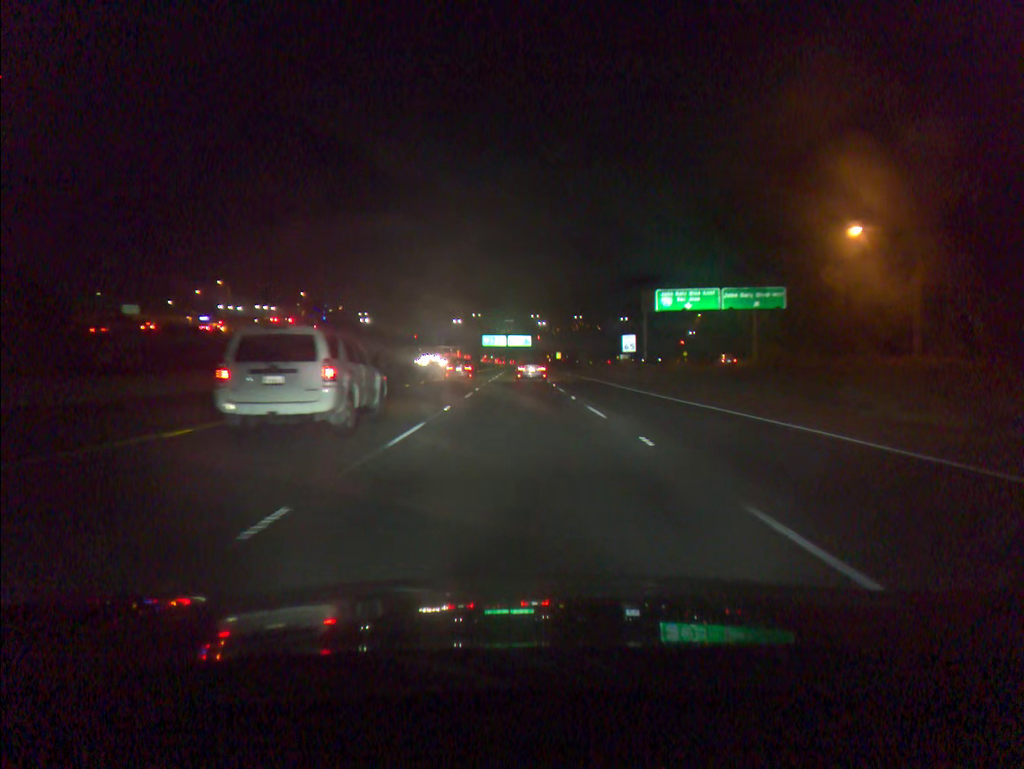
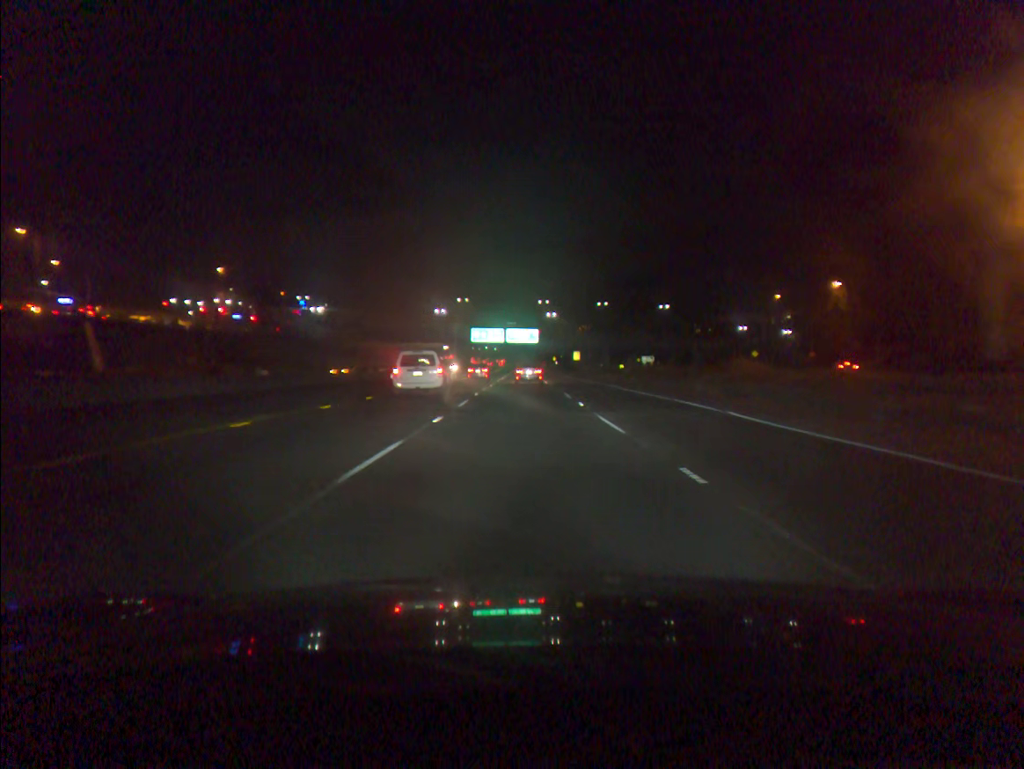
(-0.1, +62.5) m; 0°
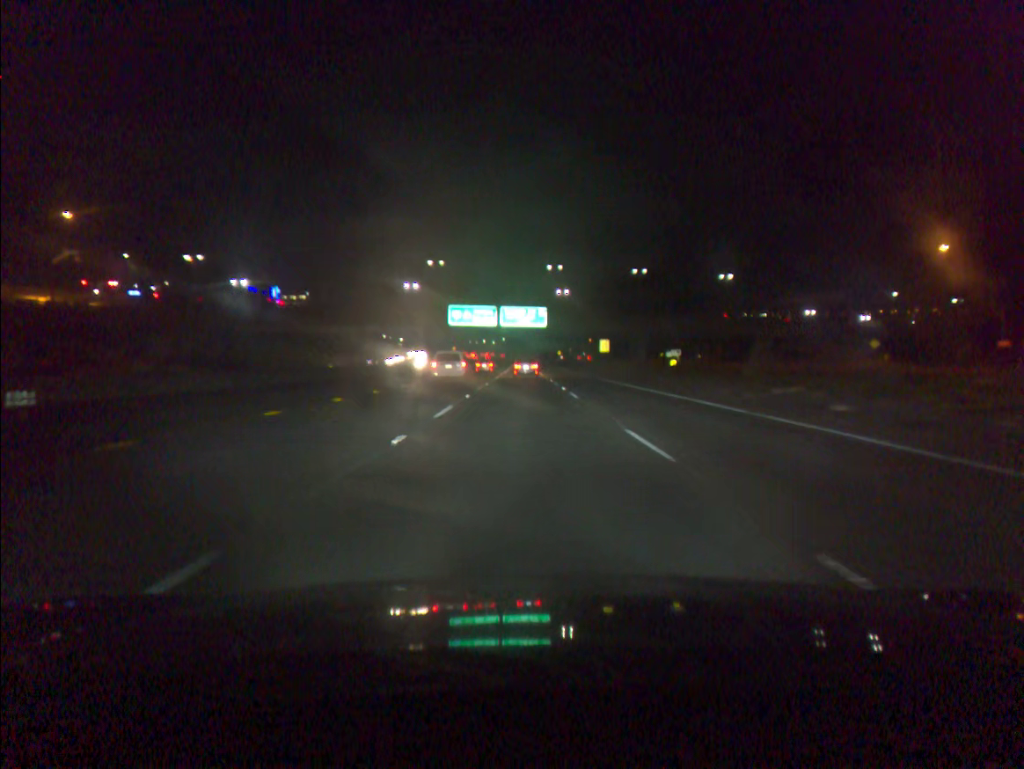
(+0.1, +51.2) m; 0°
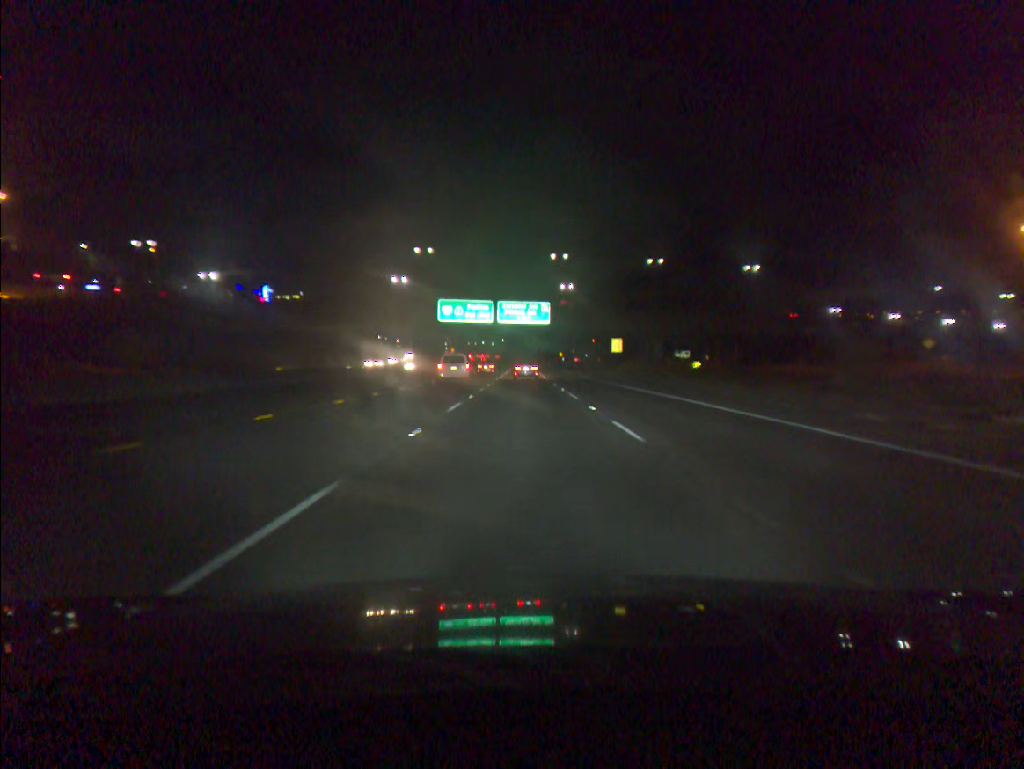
(0.0, +13.1) m; 0°
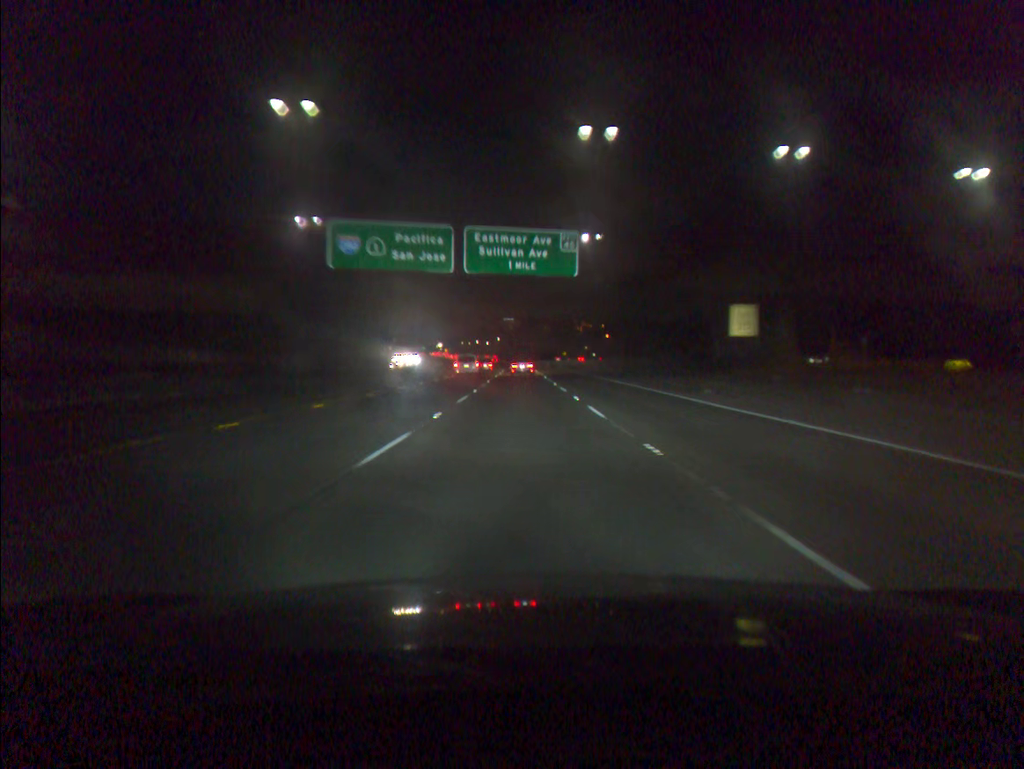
(+0.2, +53.7) m; 0°
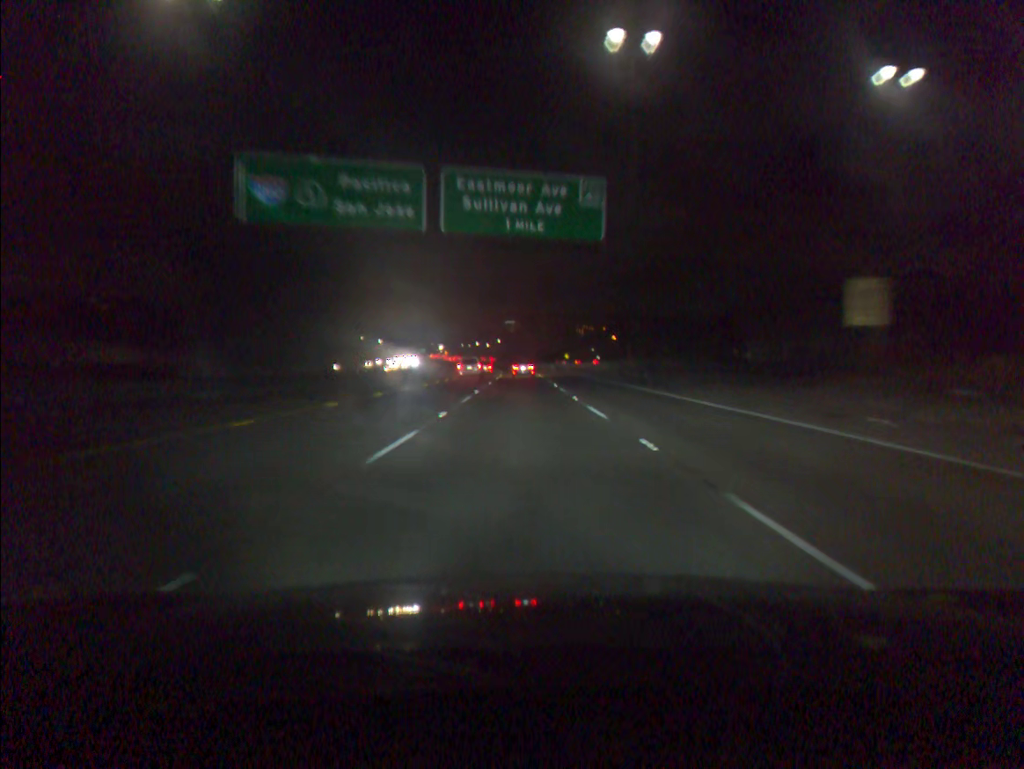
(0.0, +13.8) m; 0°
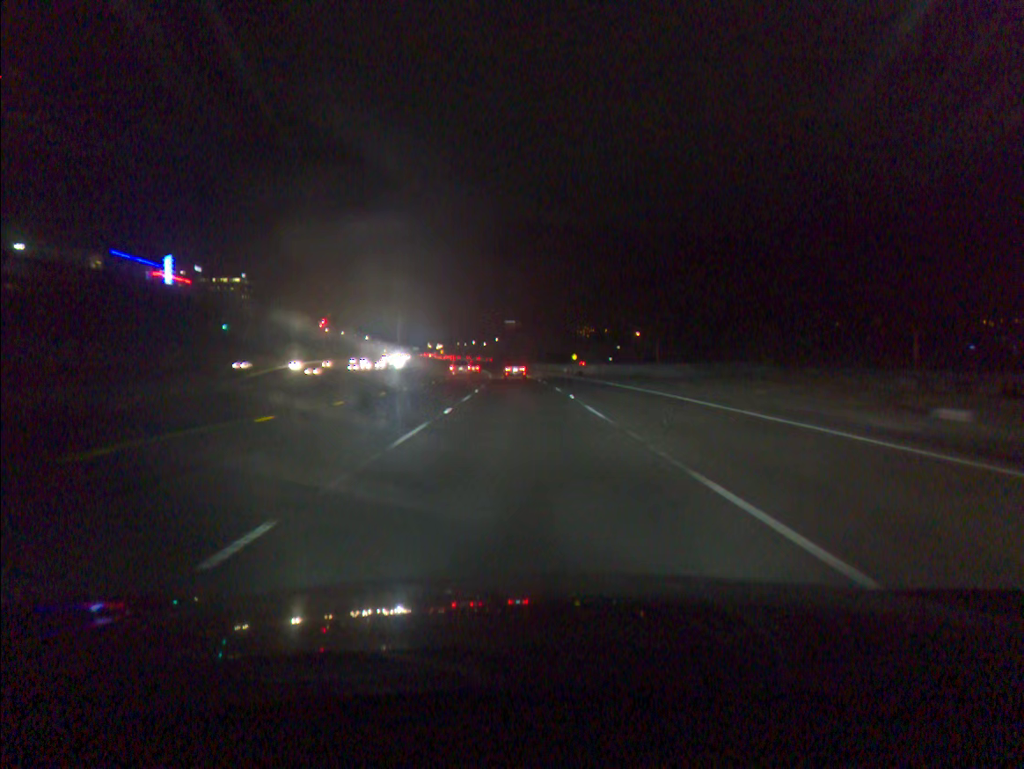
(+0.1, +42.2) m; 0°
